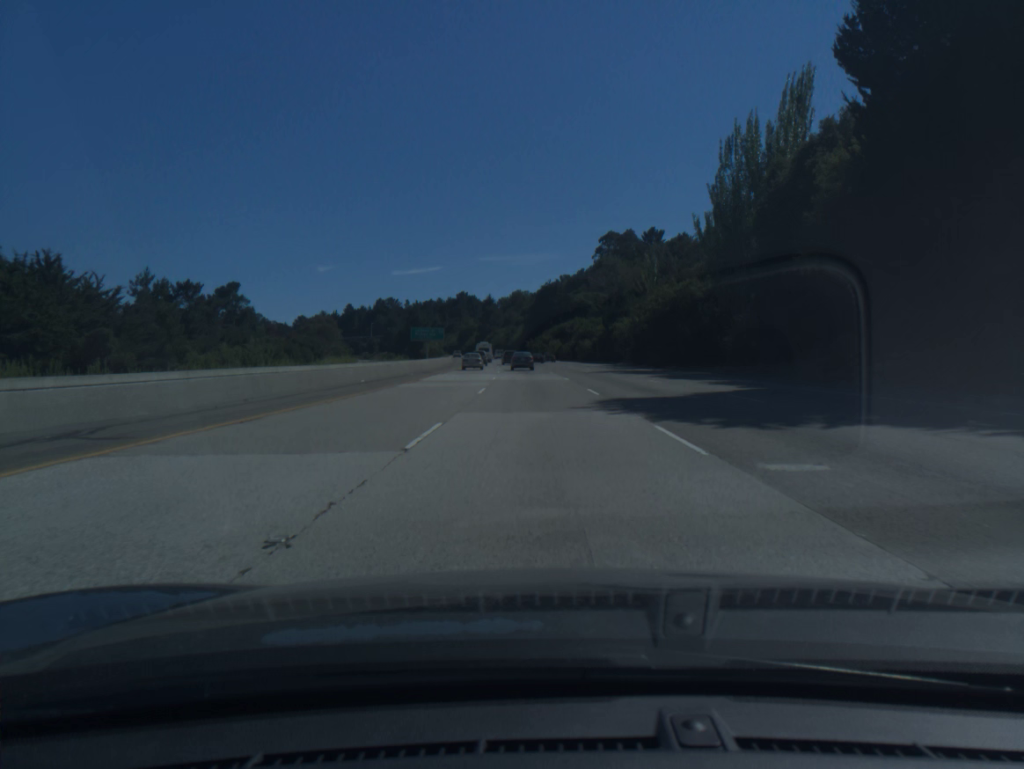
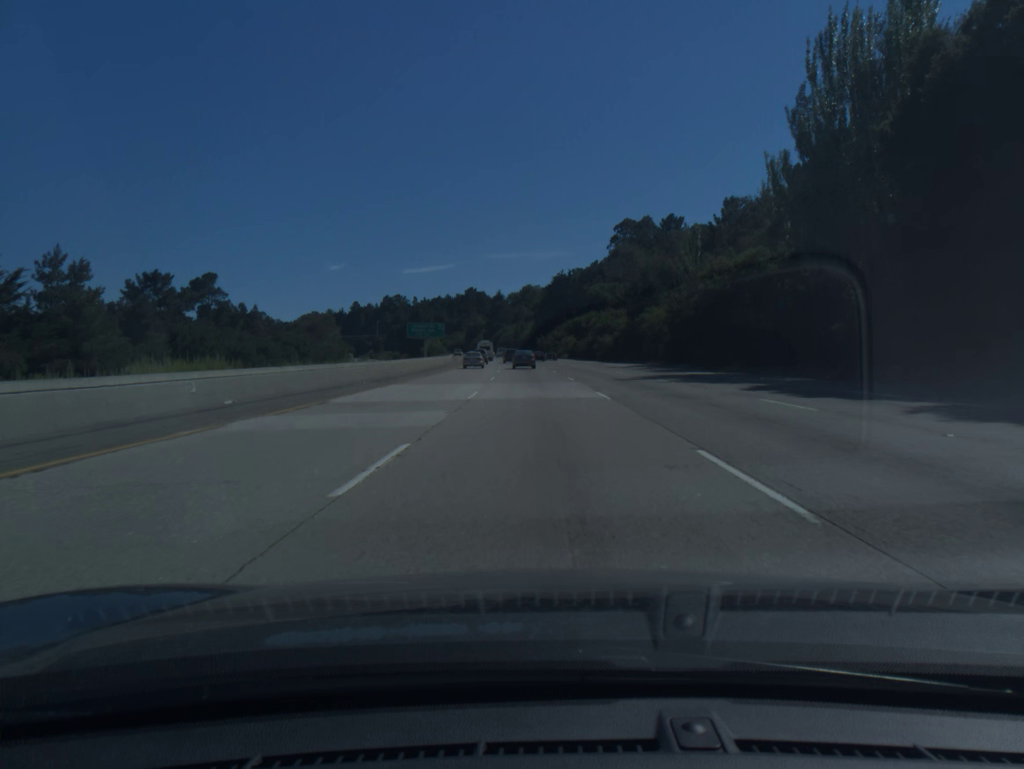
(-0.1, +18.1) m; -1°
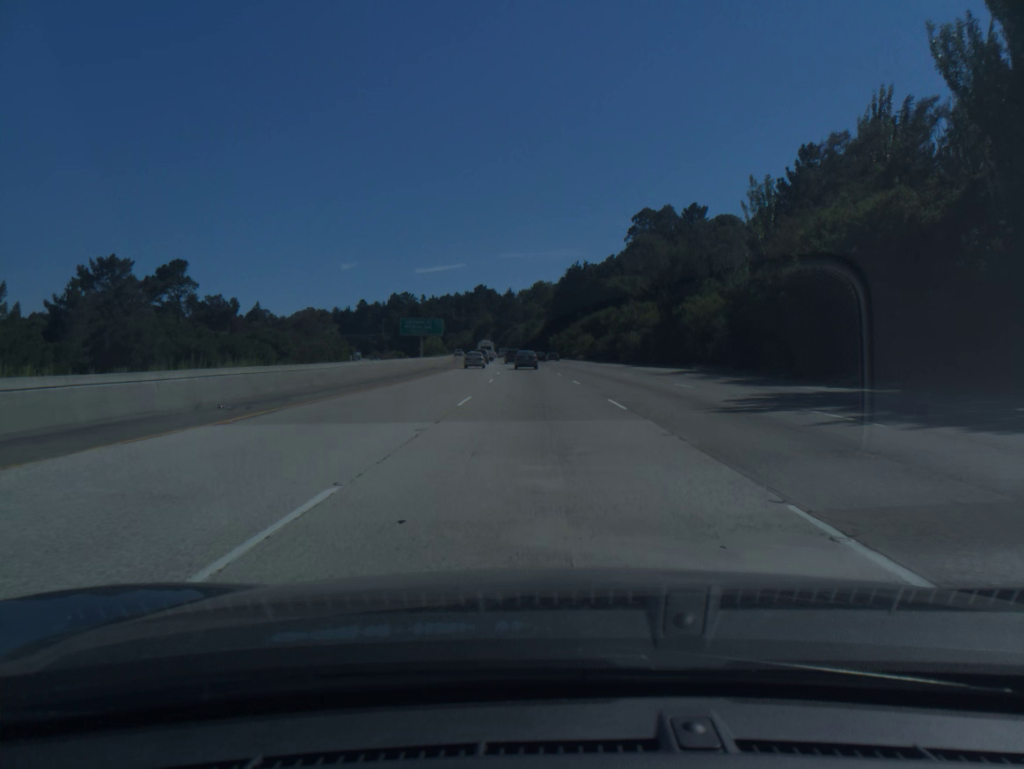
(-0.1, +18.1) m; -1°
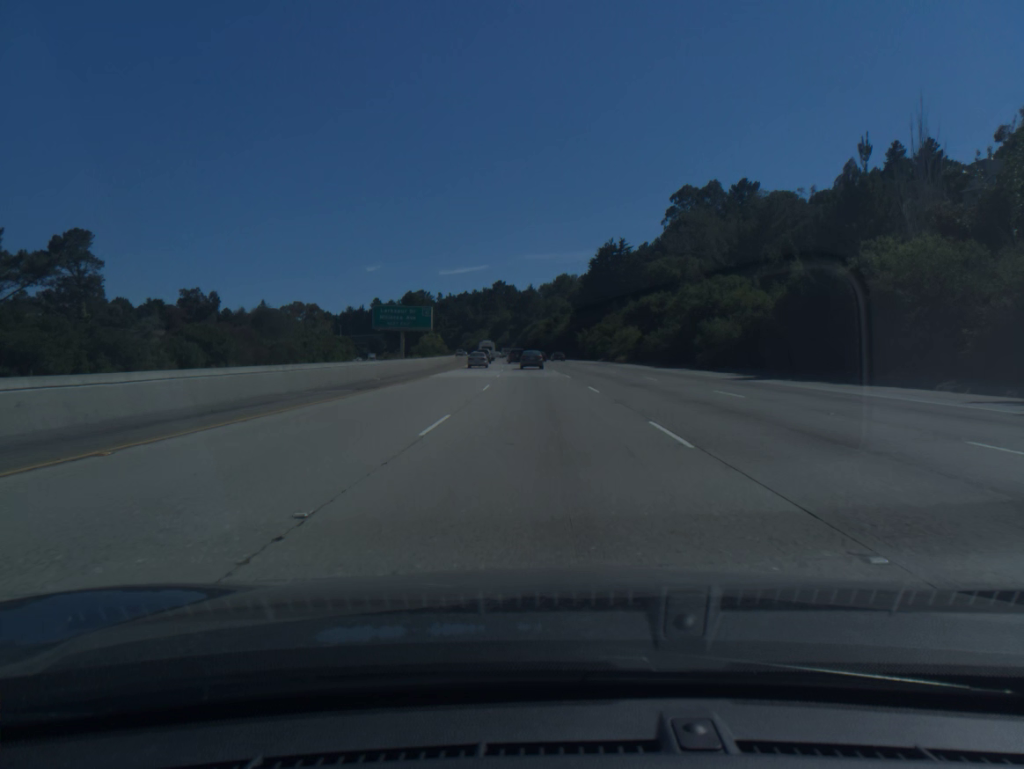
(-0.5, +36.0) m; -2°
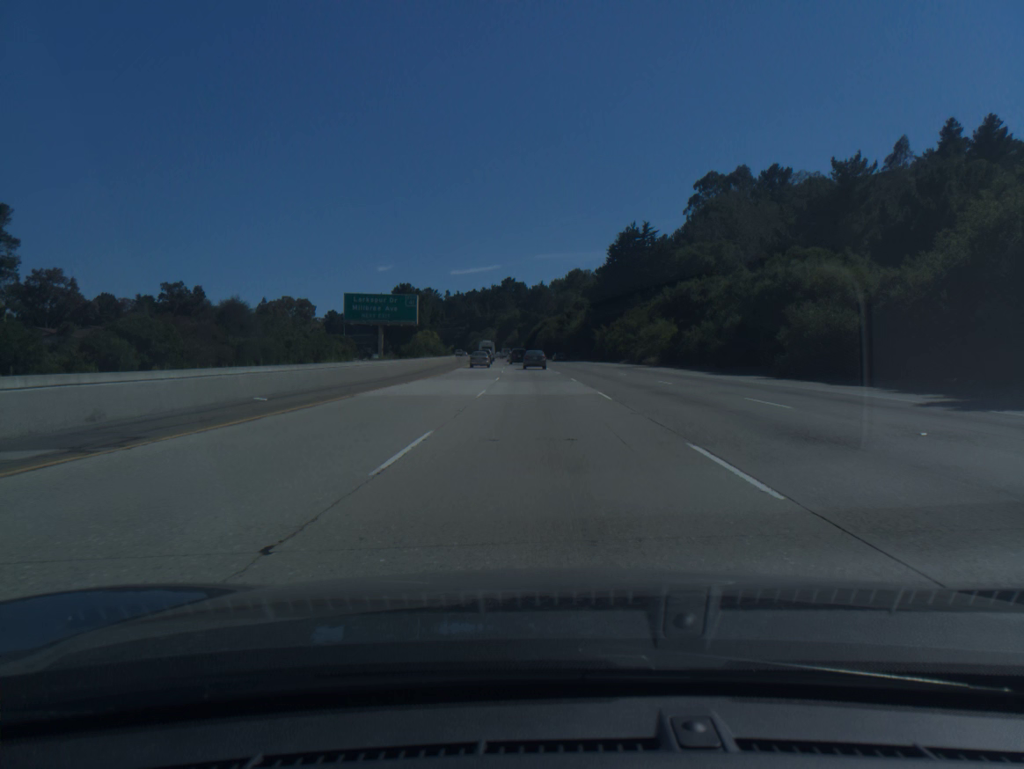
(-0.1, +18.0) m; -1°
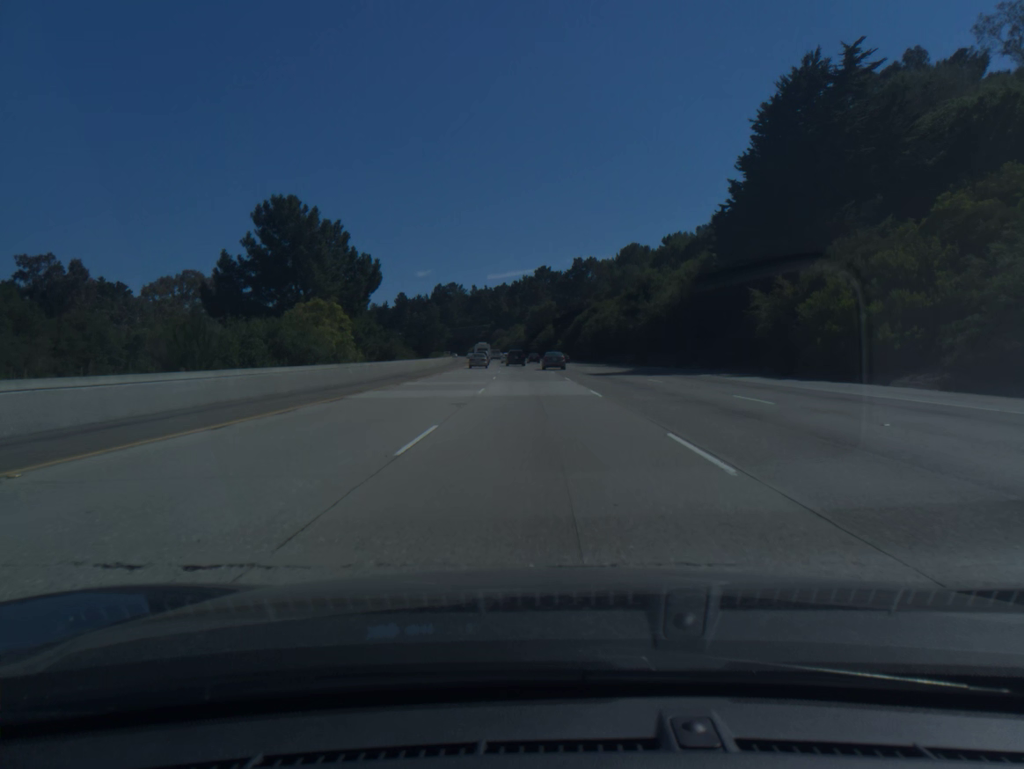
(-1.7, +71.6) m; -3°
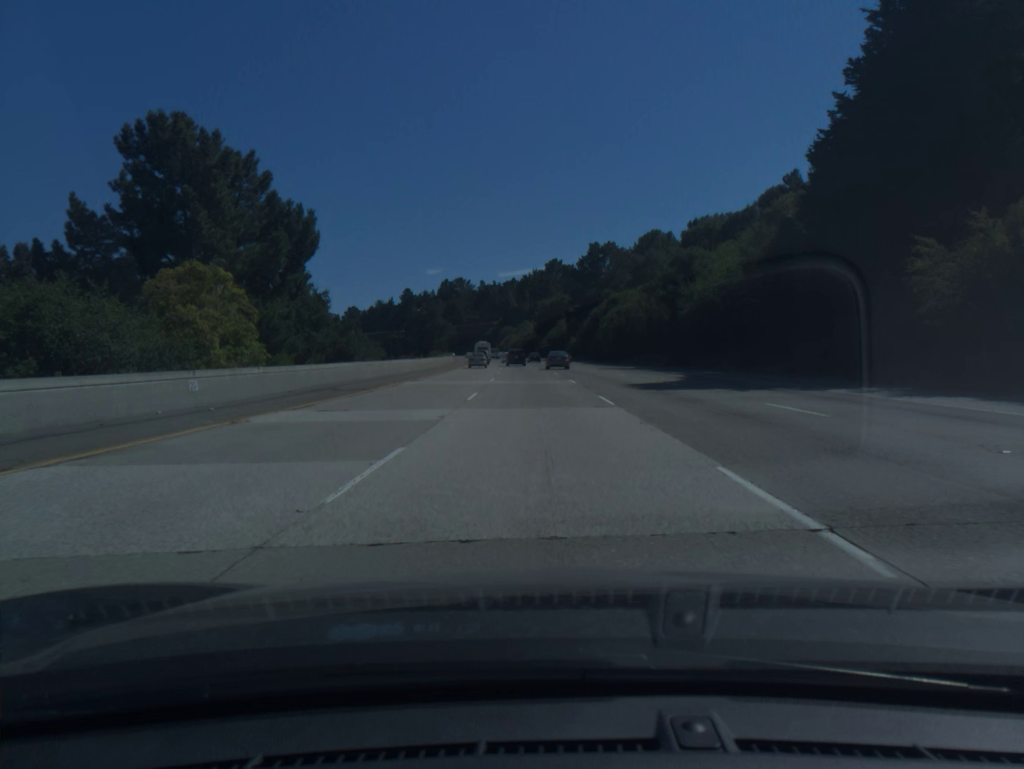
(-0.1, +17.8) m; -1°
